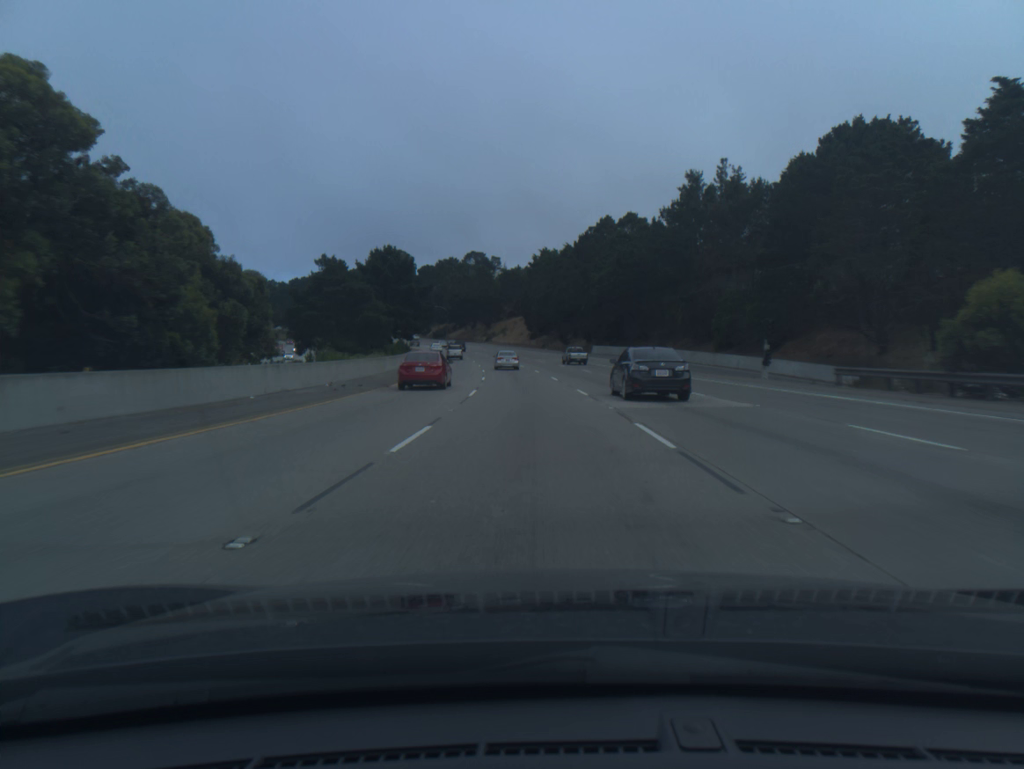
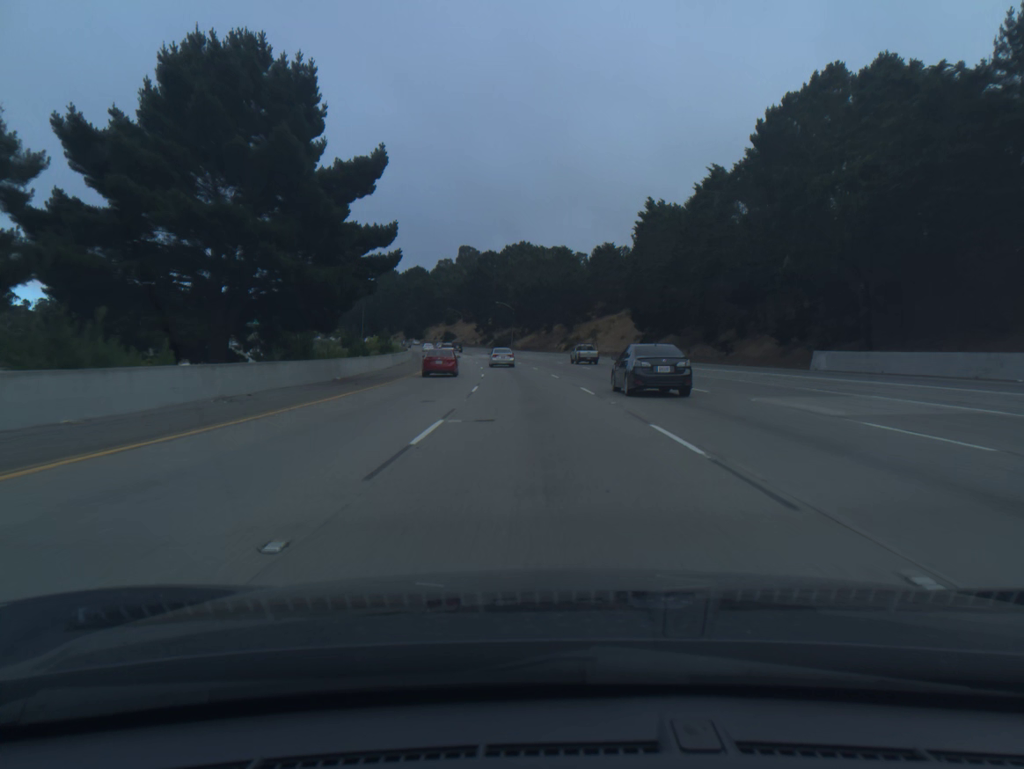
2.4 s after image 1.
(-4.2, +72.5) m; -6°
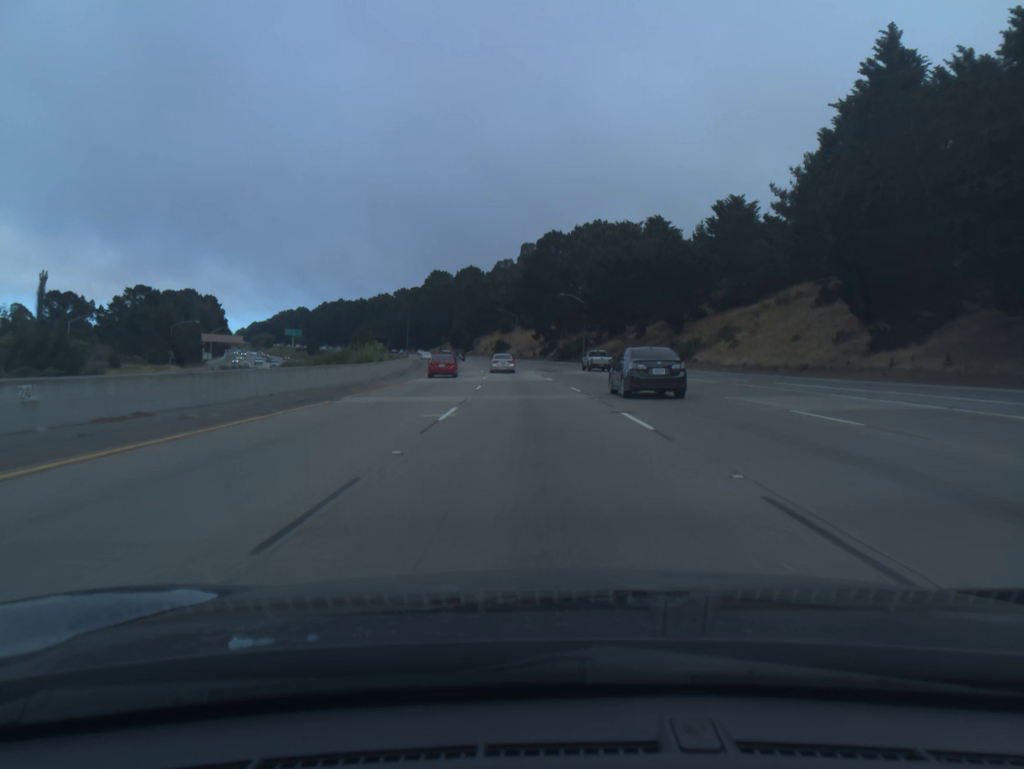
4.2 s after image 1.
(-2.3, +54.2) m; -5°
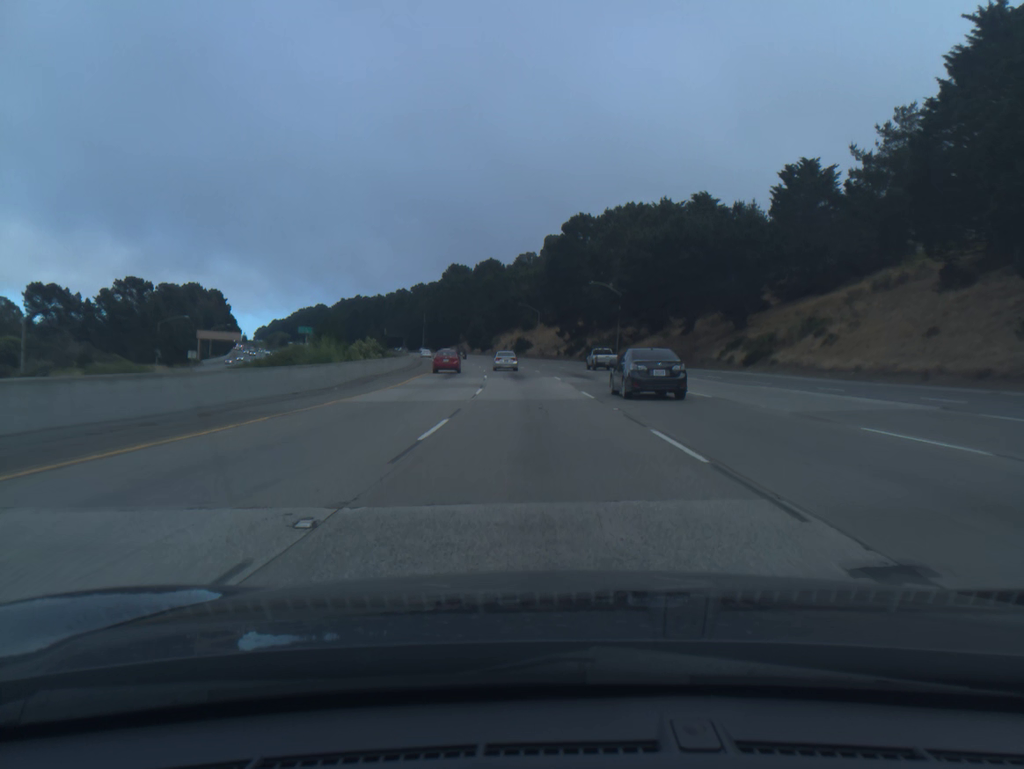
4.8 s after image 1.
(-0.3, +18.0) m; -2°
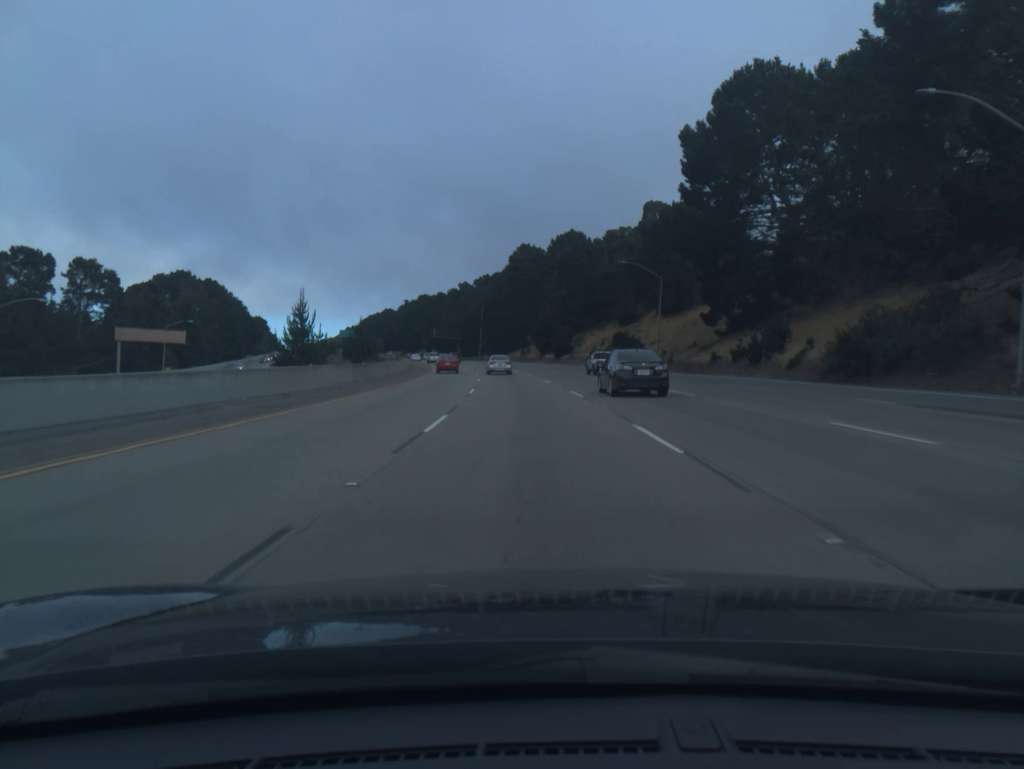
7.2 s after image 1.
(-3.8, +71.7) m; -6°
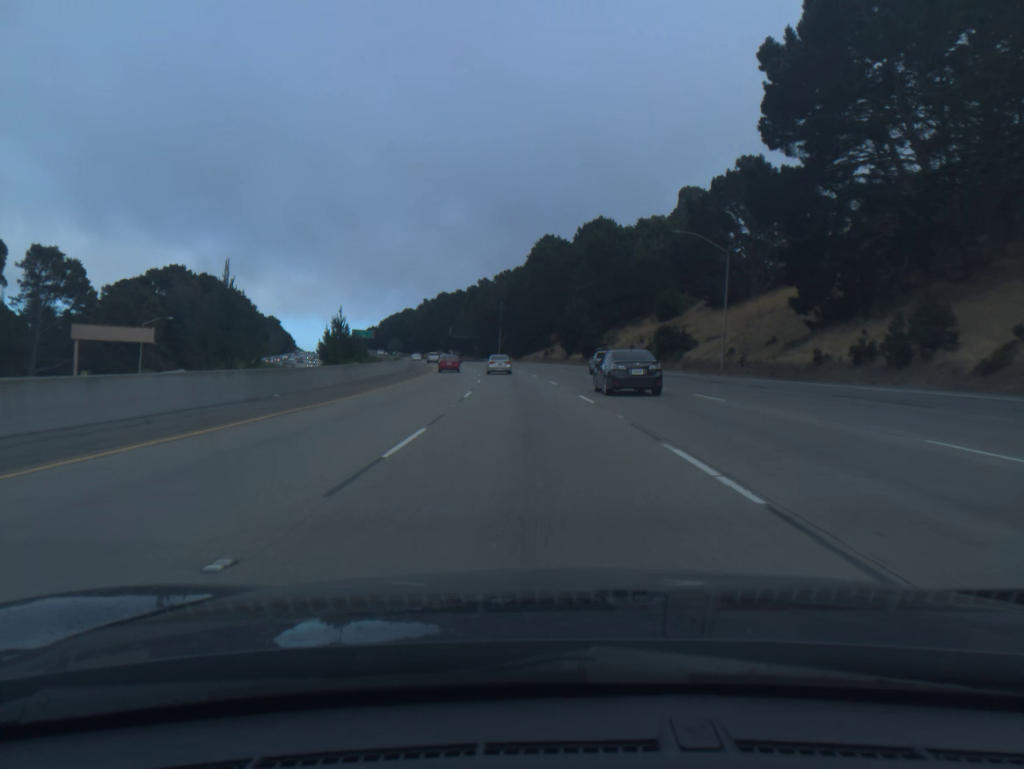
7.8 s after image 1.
(-0.3, +18.0) m; -2°
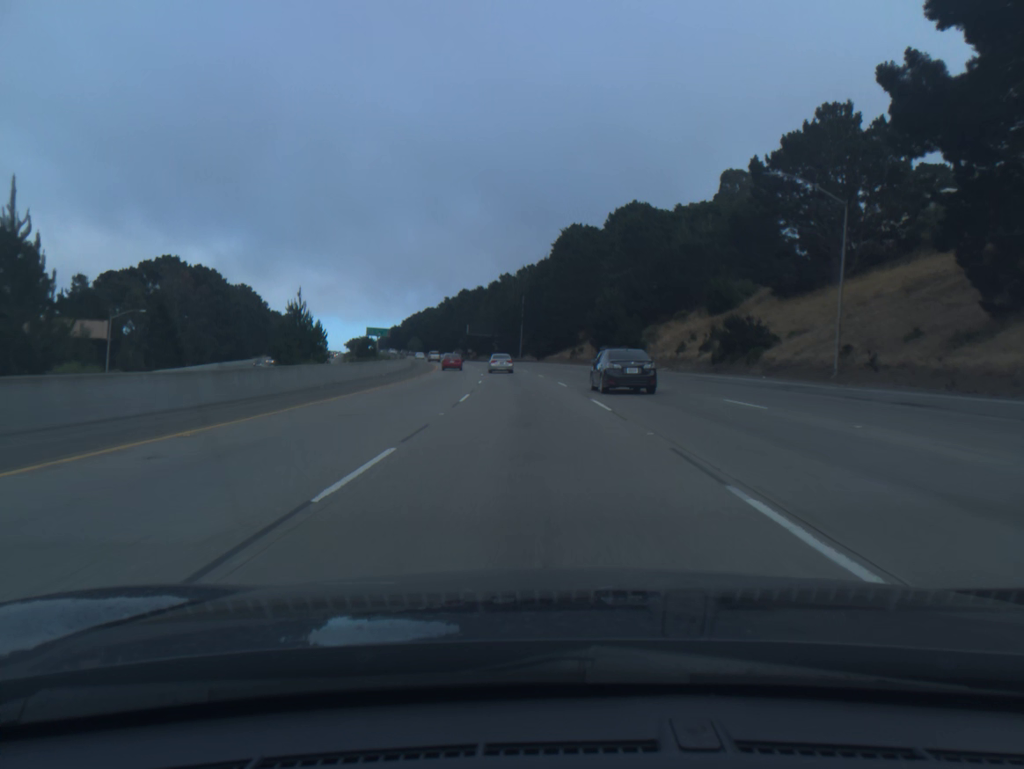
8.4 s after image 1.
(-0.3, +18.0) m; -2°
